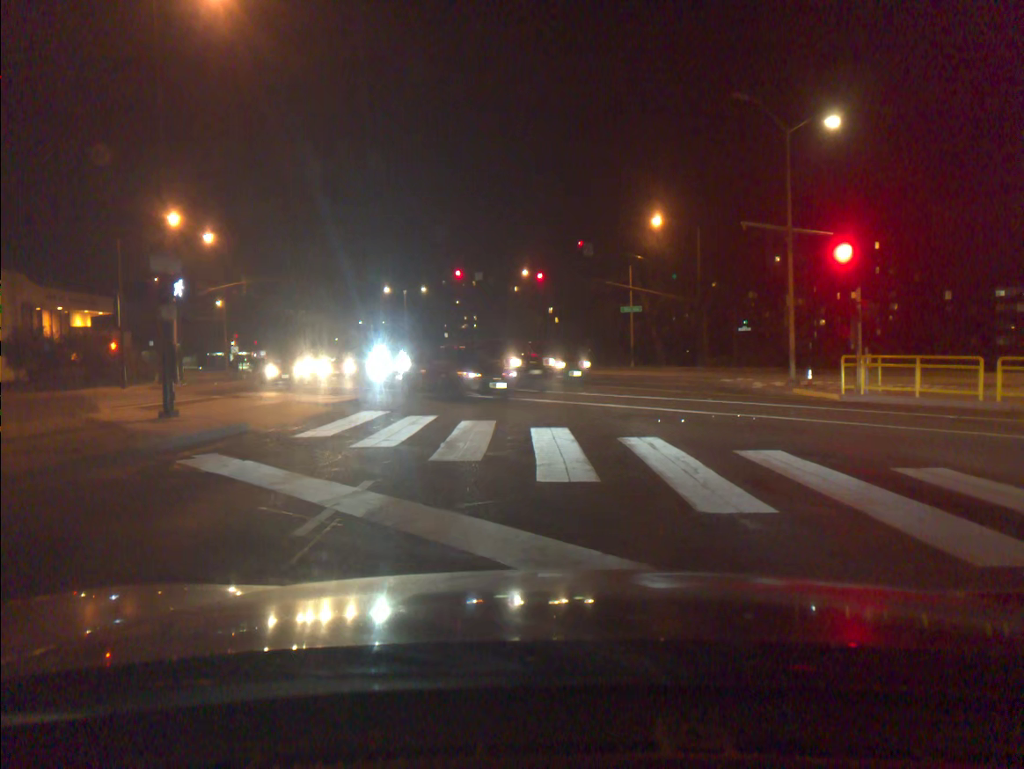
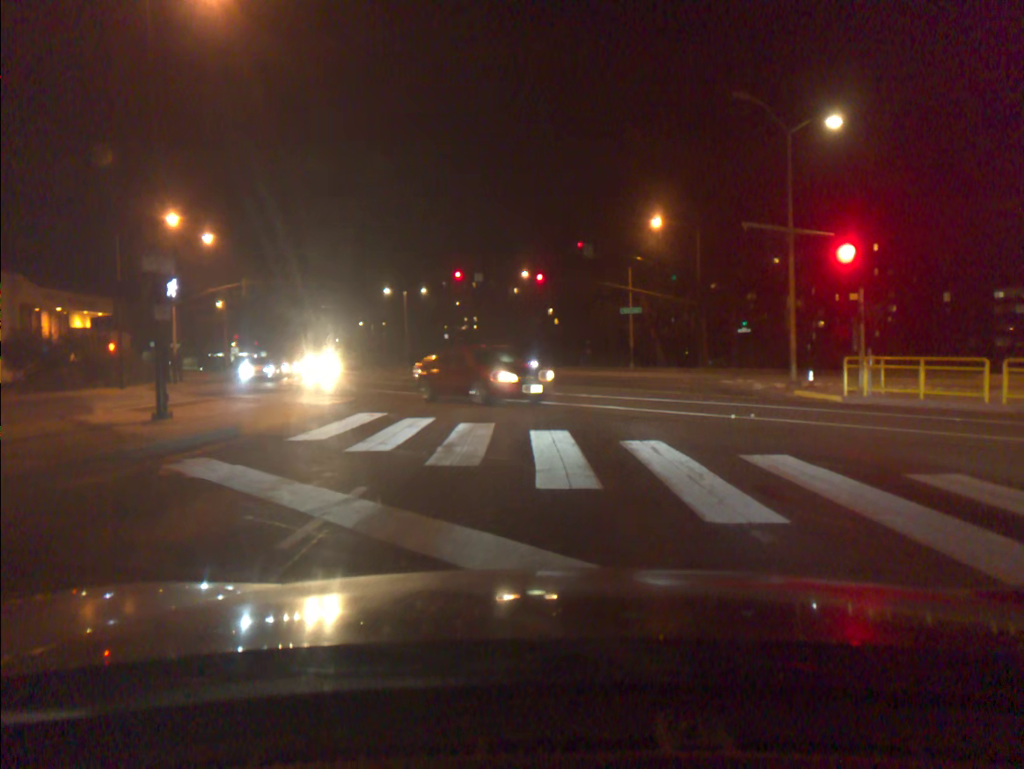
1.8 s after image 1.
(0.0, +0.4) m; 0°
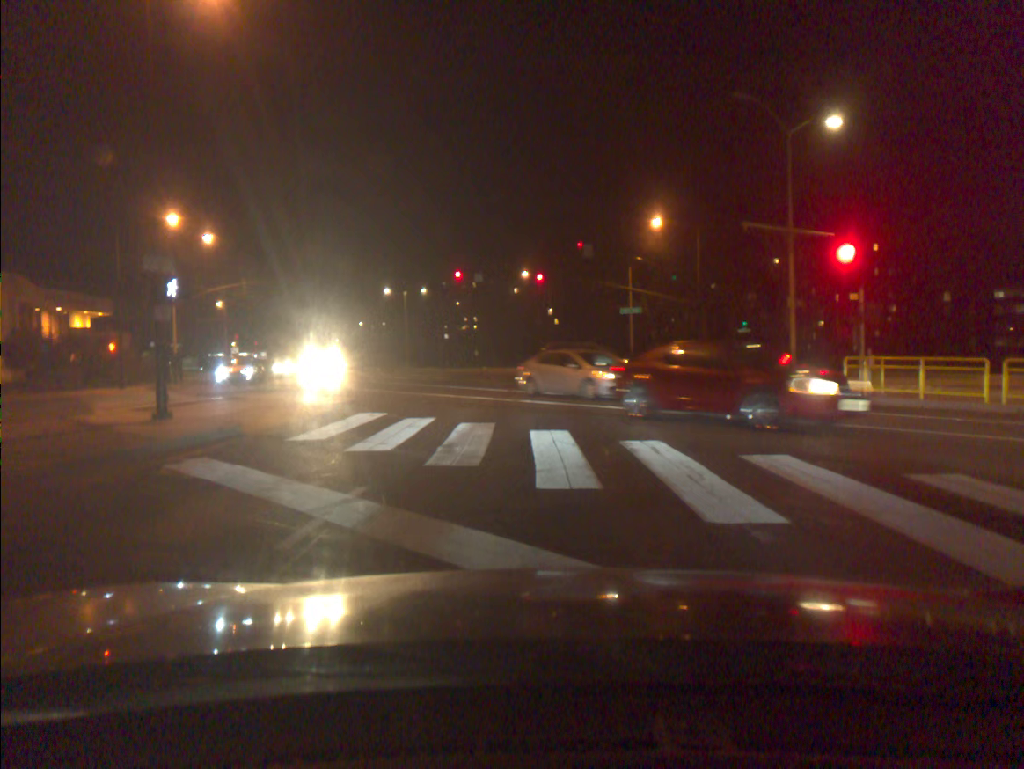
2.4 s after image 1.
(0.0, 0.0) m; 0°
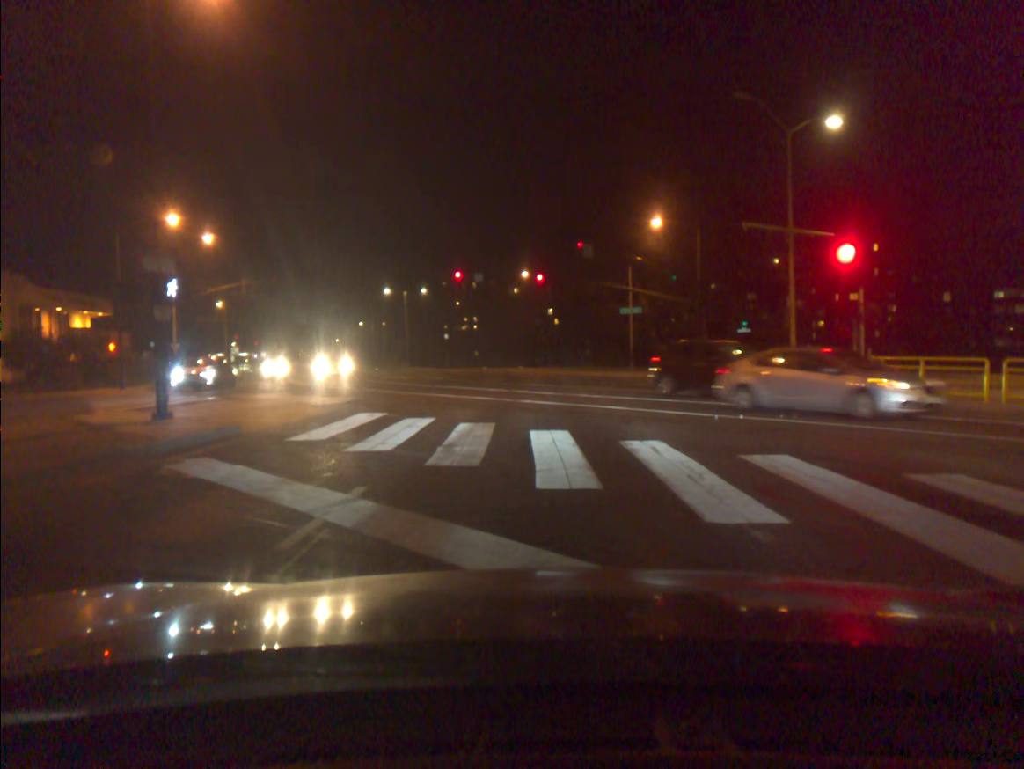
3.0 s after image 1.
(0.0, 0.0) m; 0°
